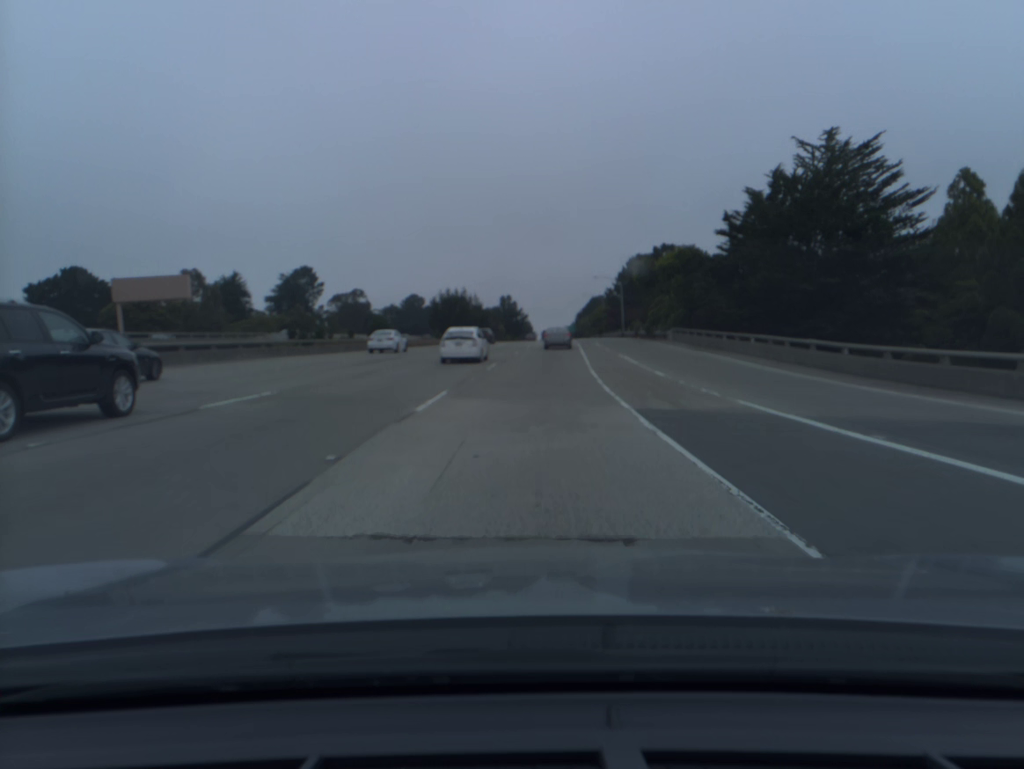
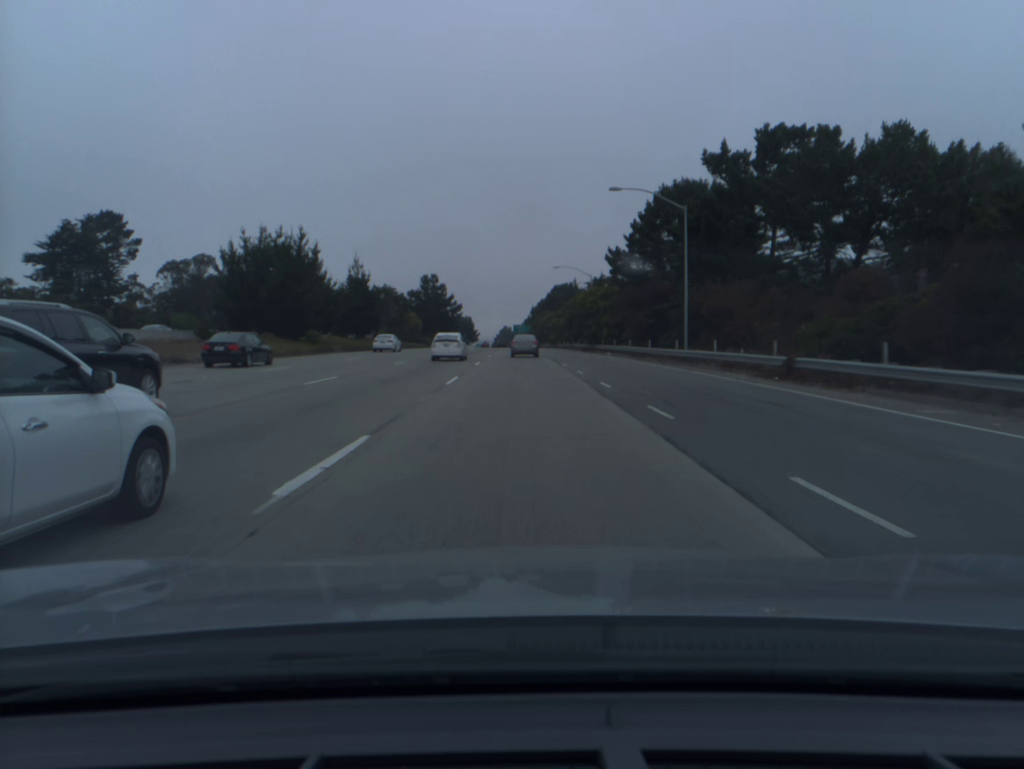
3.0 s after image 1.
(+3.9, +83.2) m; +4°
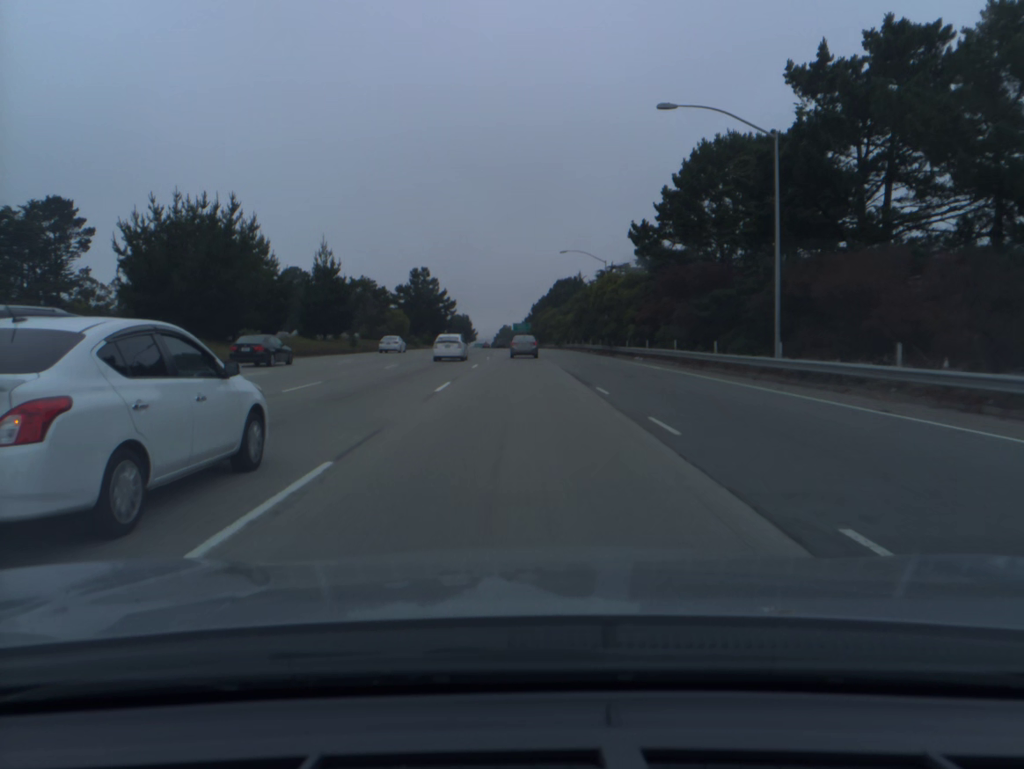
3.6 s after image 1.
(0.0, +16.6) m; 0°
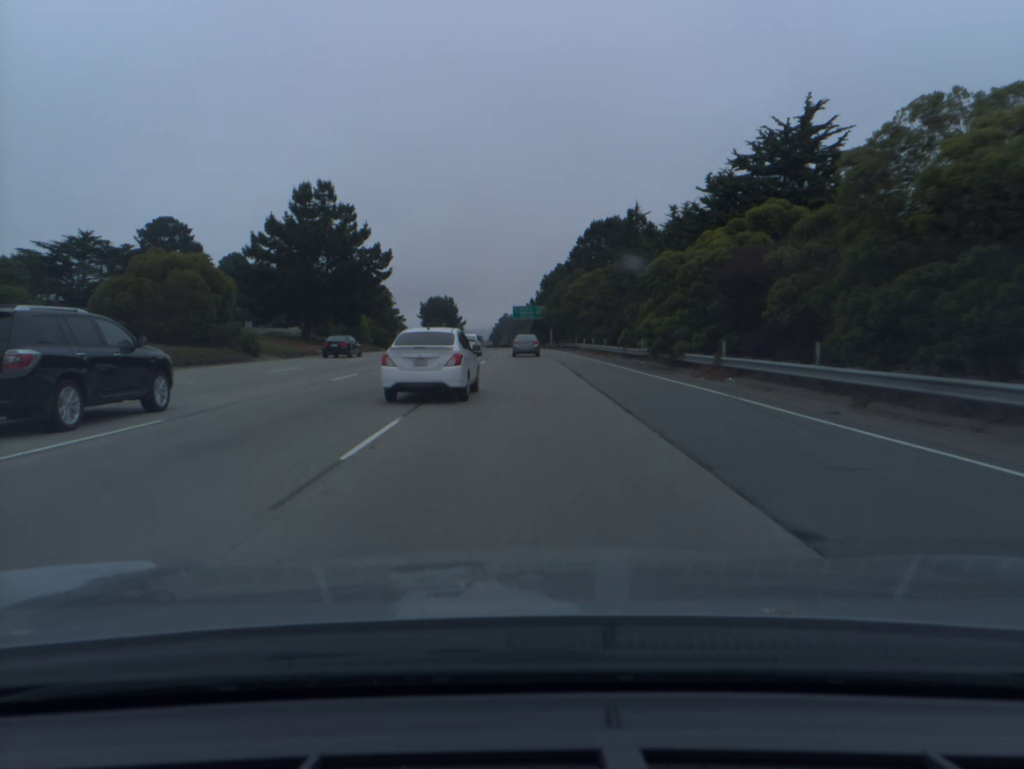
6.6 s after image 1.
(-0.2, +83.3) m; 0°
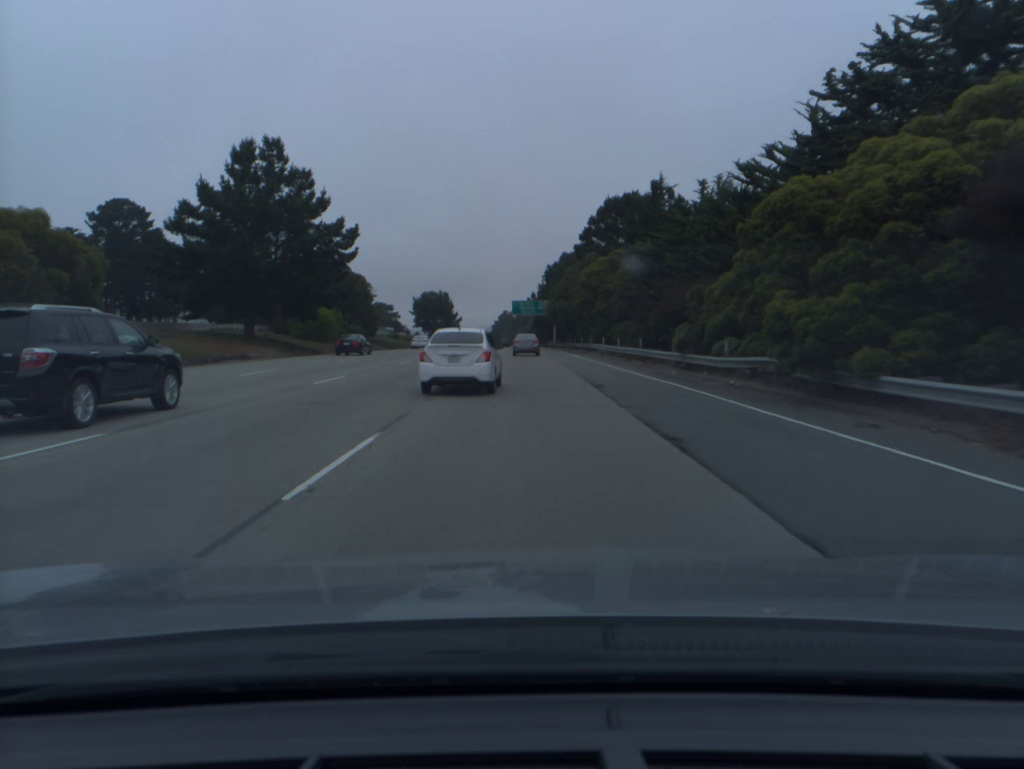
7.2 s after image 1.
(0.0, +16.6) m; 0°
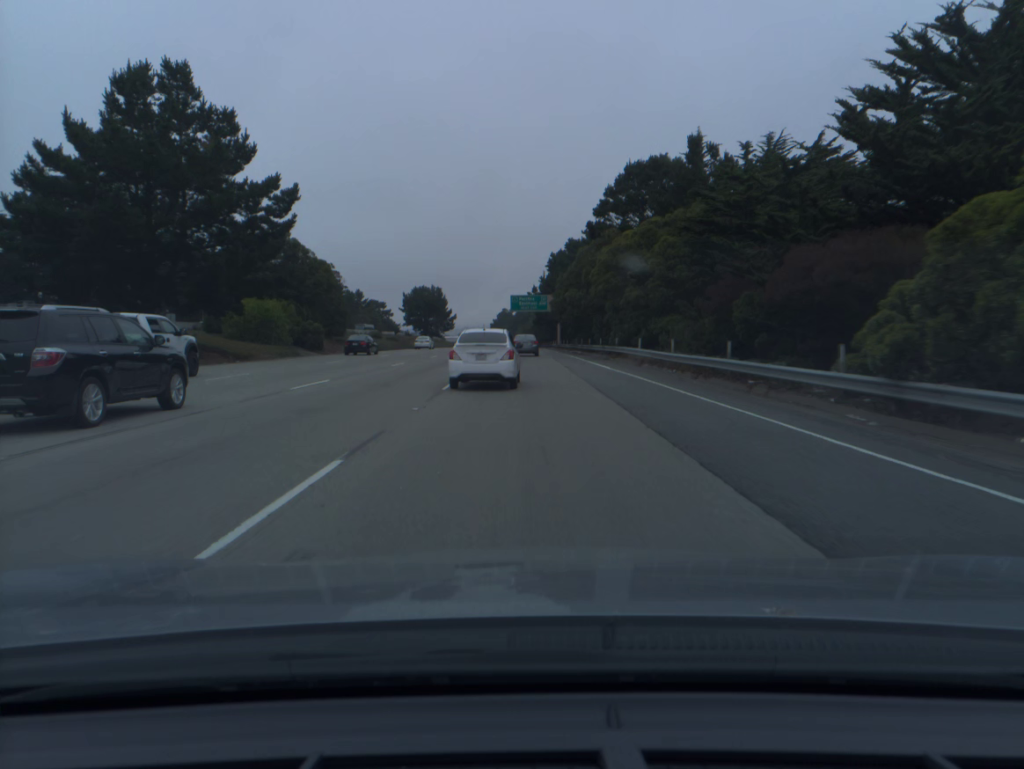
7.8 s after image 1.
(0.0, +16.6) m; 0°
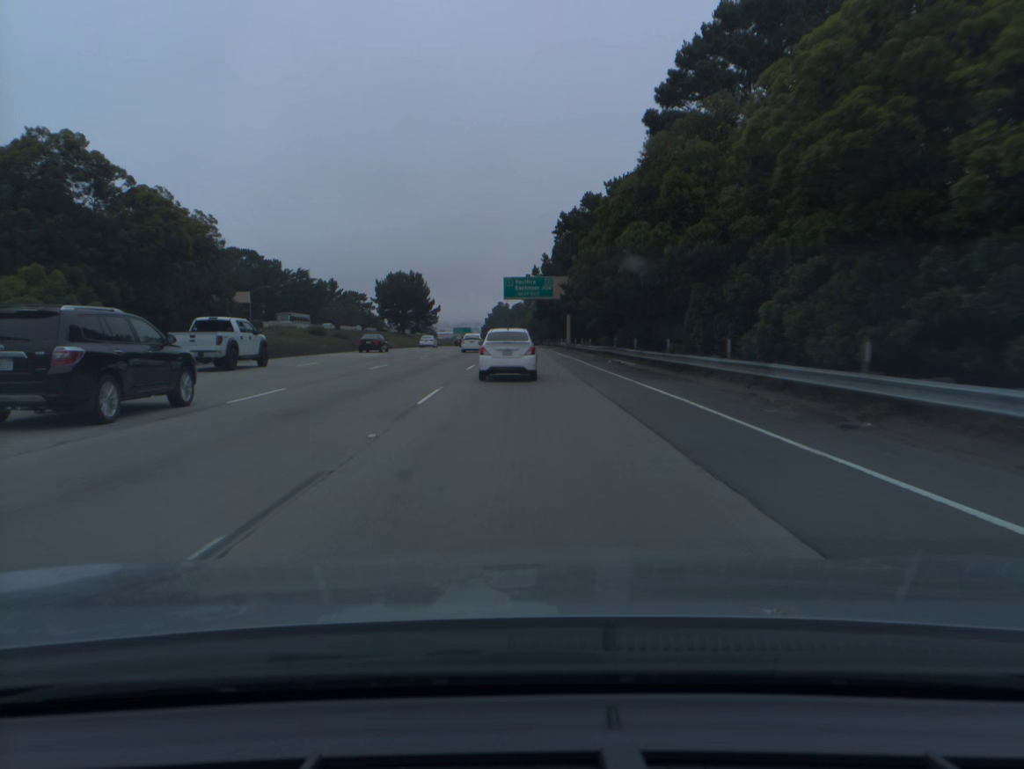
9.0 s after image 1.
(0.0, +33.2) m; 0°
